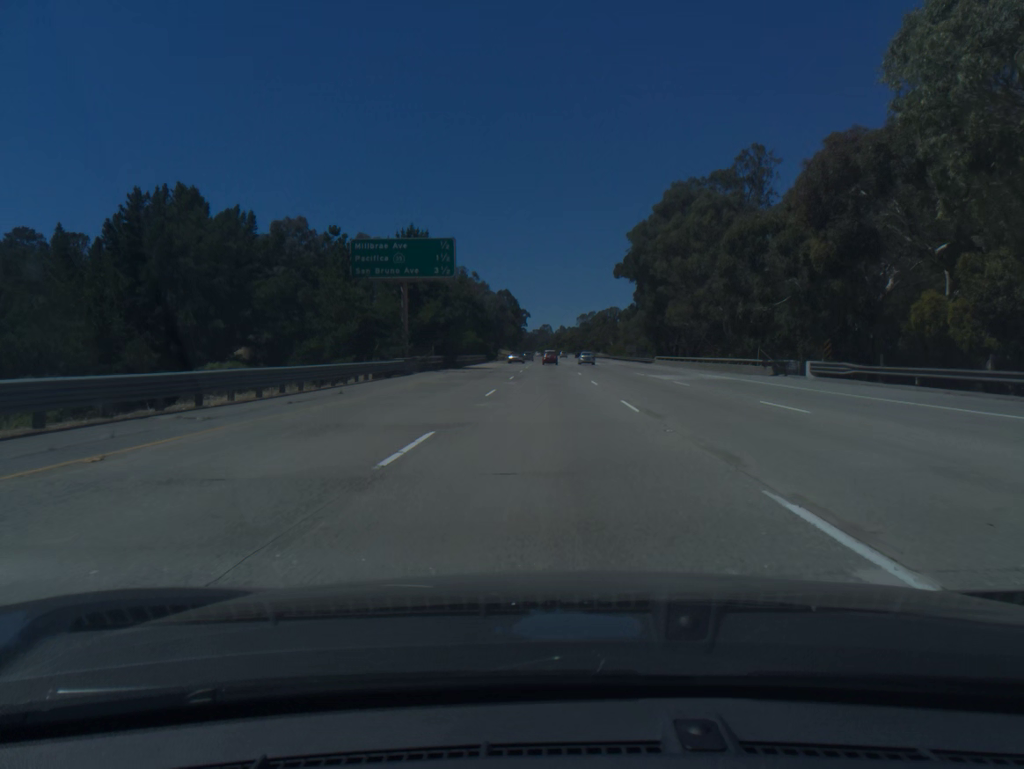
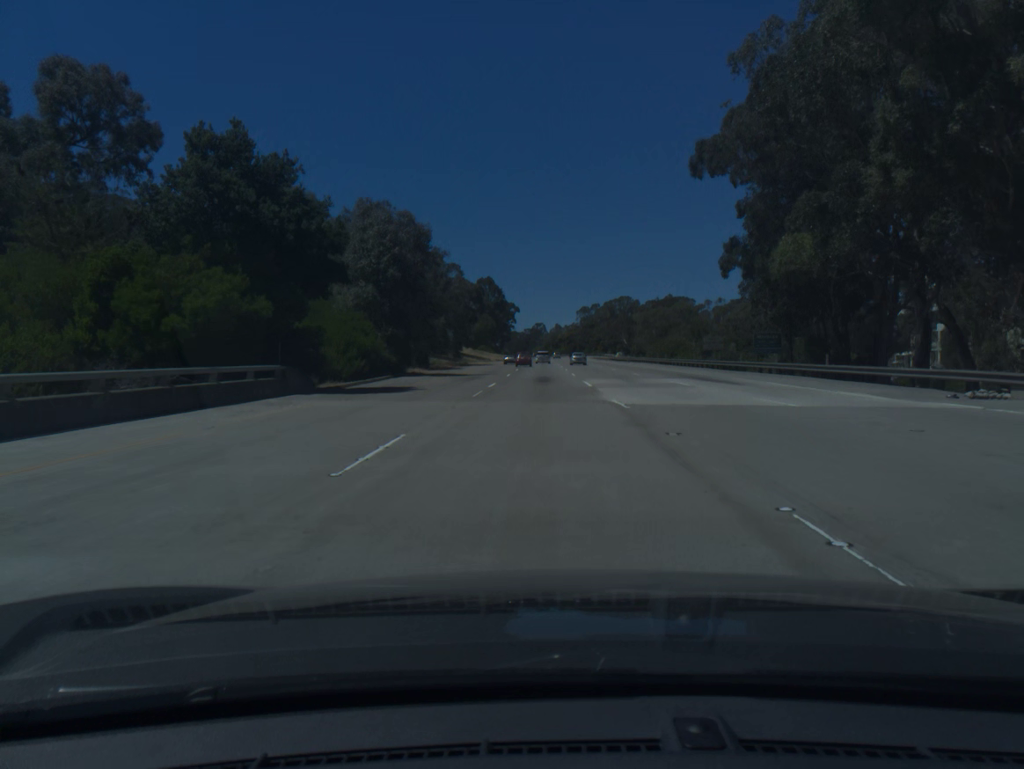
(+0.5, +73.8) m; 0°
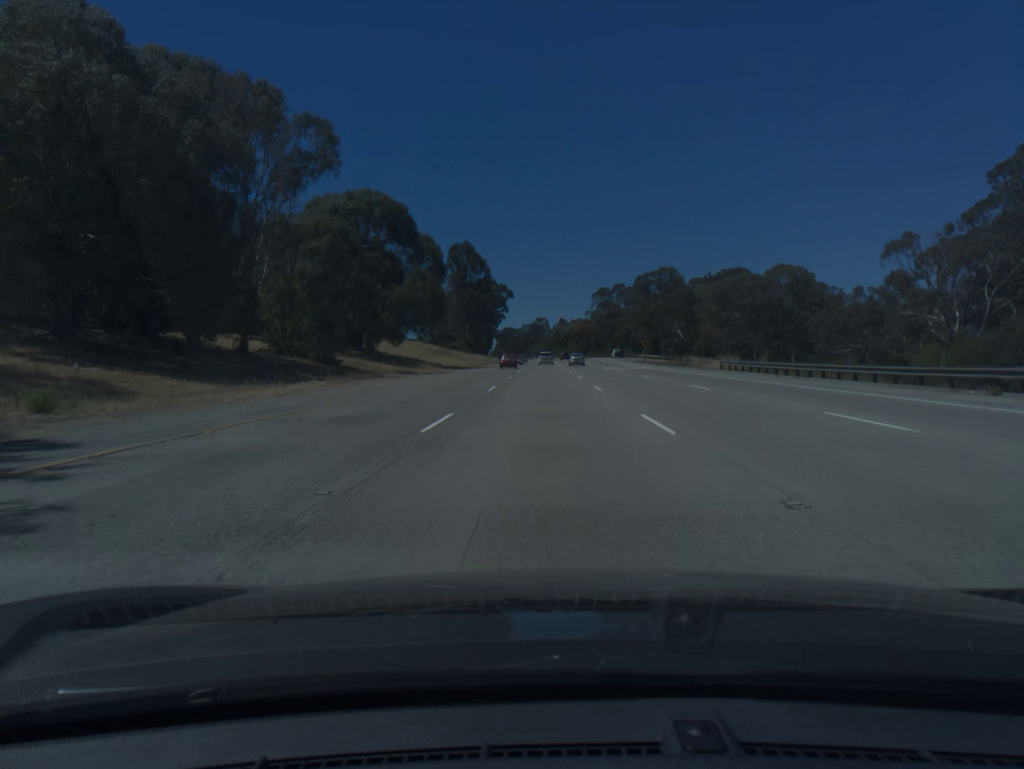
(-0.4, +91.3) m; 0°
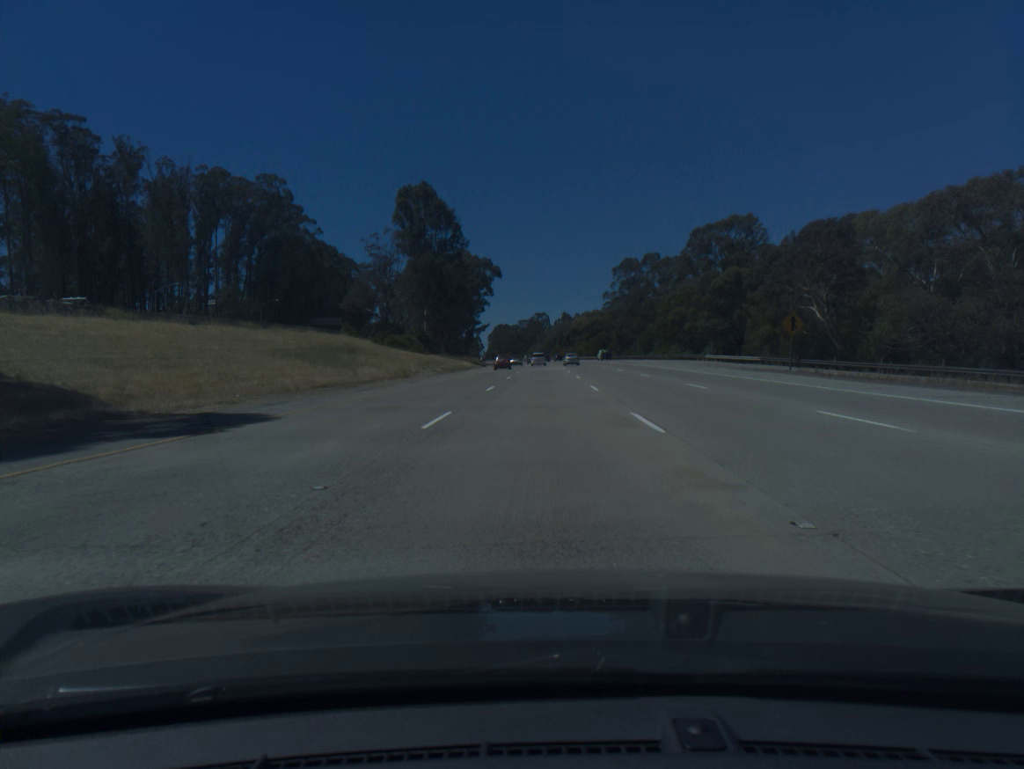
(+0.1, +73.0) m; 0°
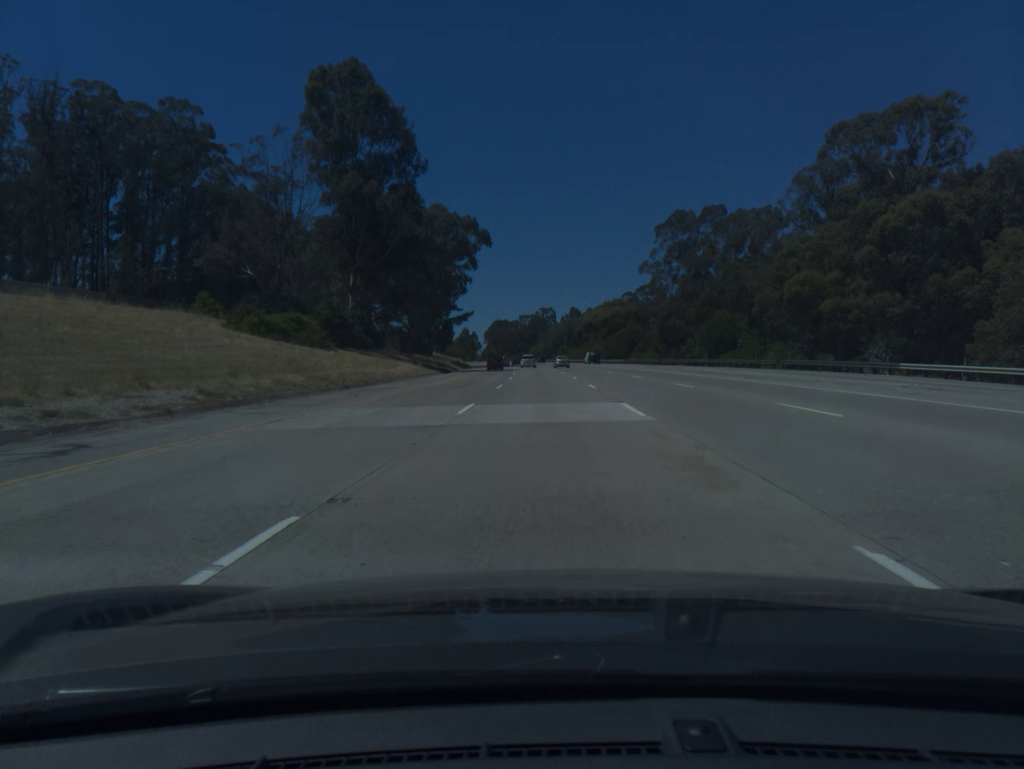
(-0.2, +54.9) m; 0°
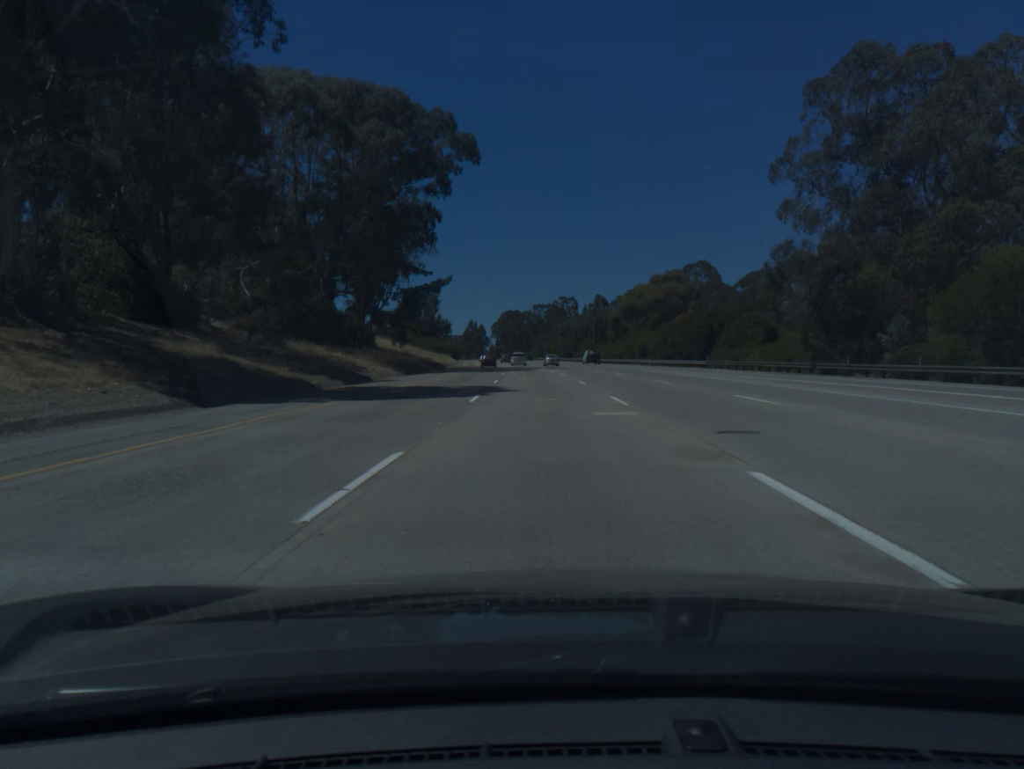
(-0.5, +55.0) m; -1°
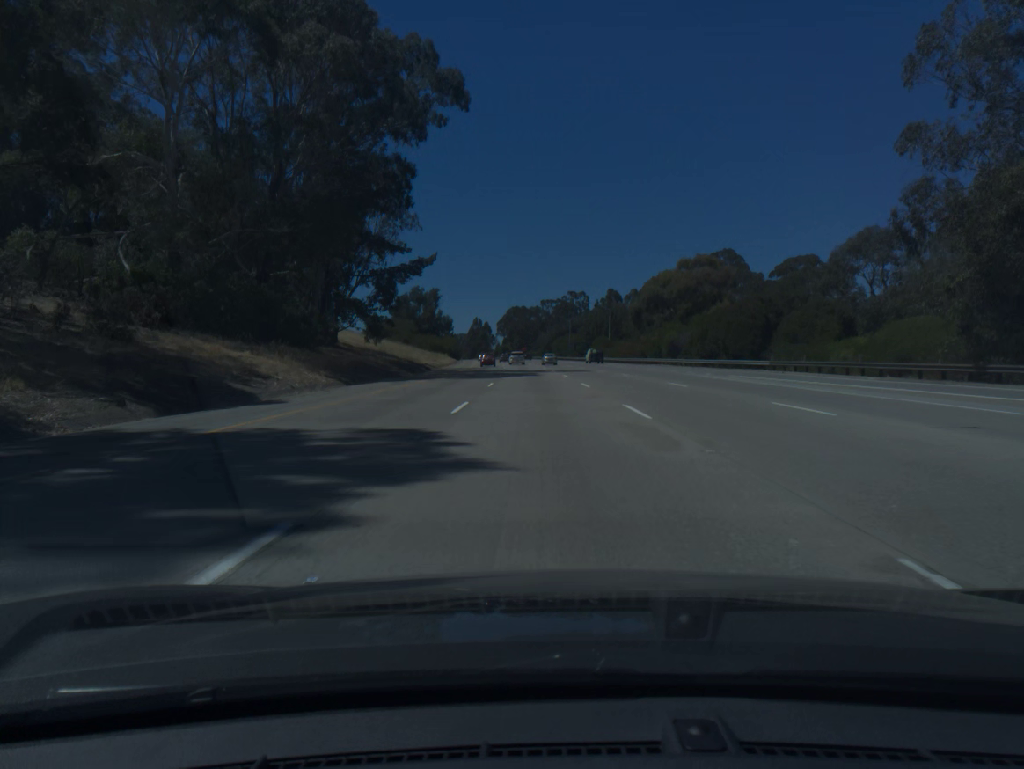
(-0.1, +18.4) m; -1°
